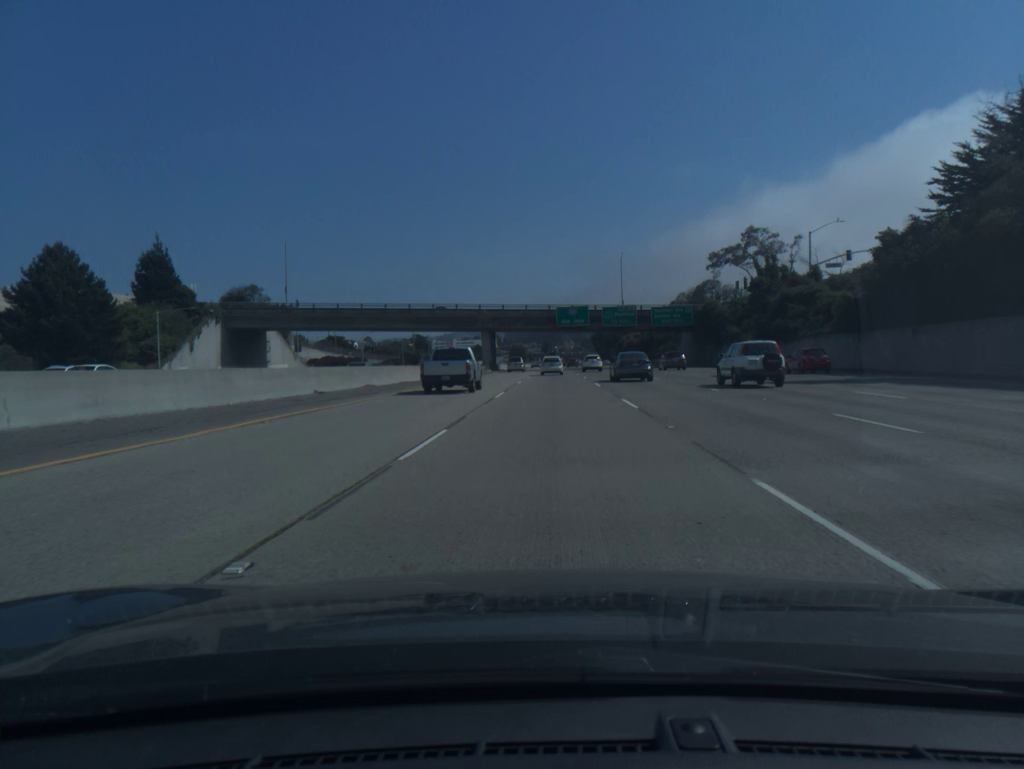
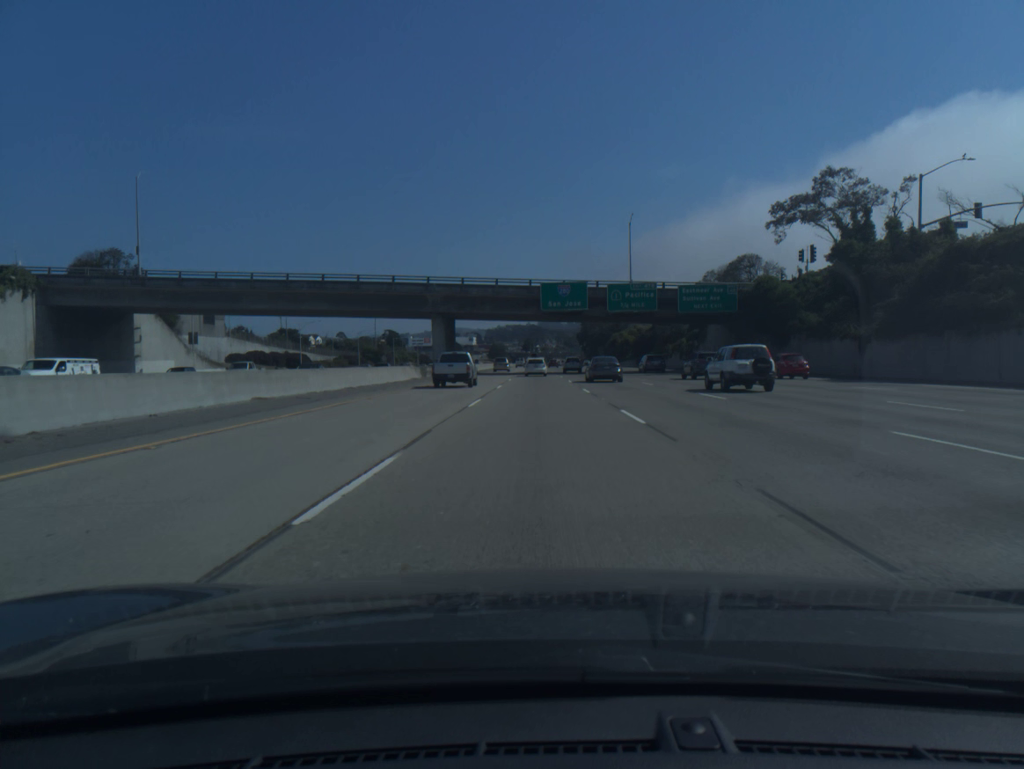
(+0.5, +32.9) m; +1°
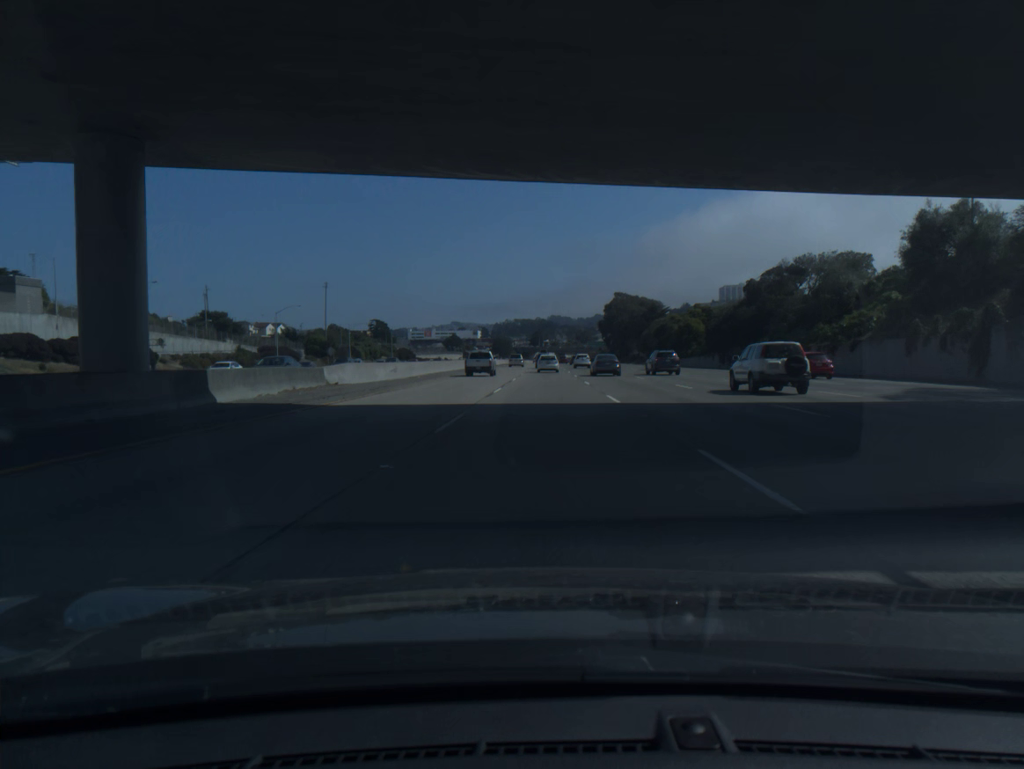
(-0.3, +66.8) m; -1°
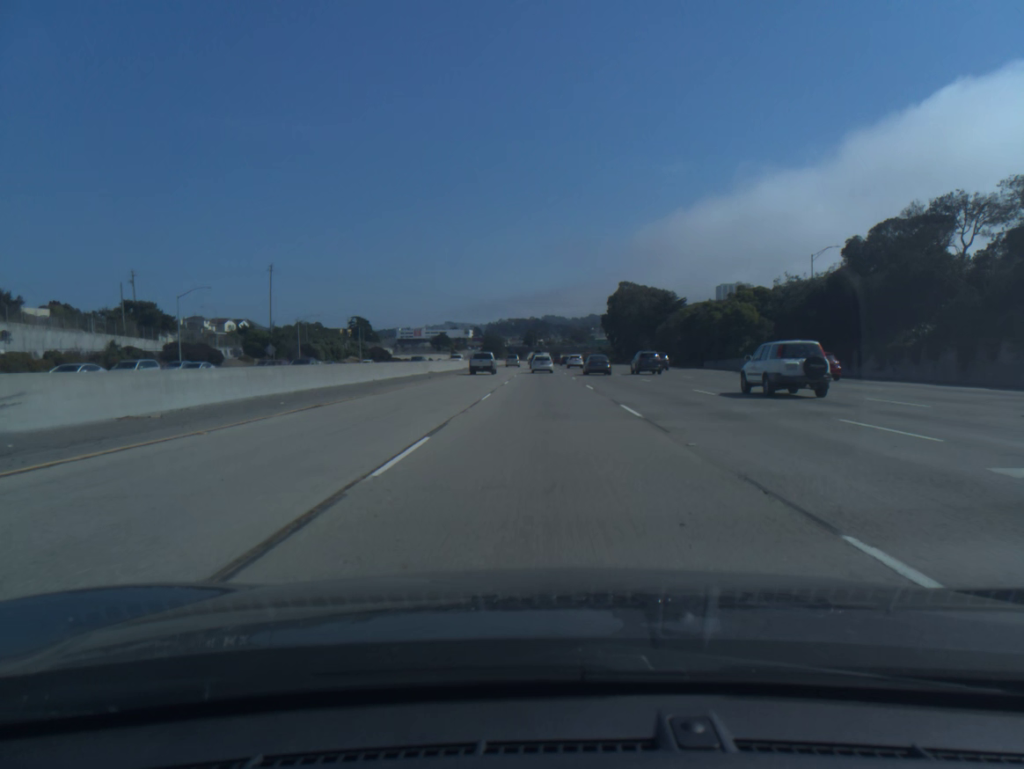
(+0.1, +34.0) m; 0°
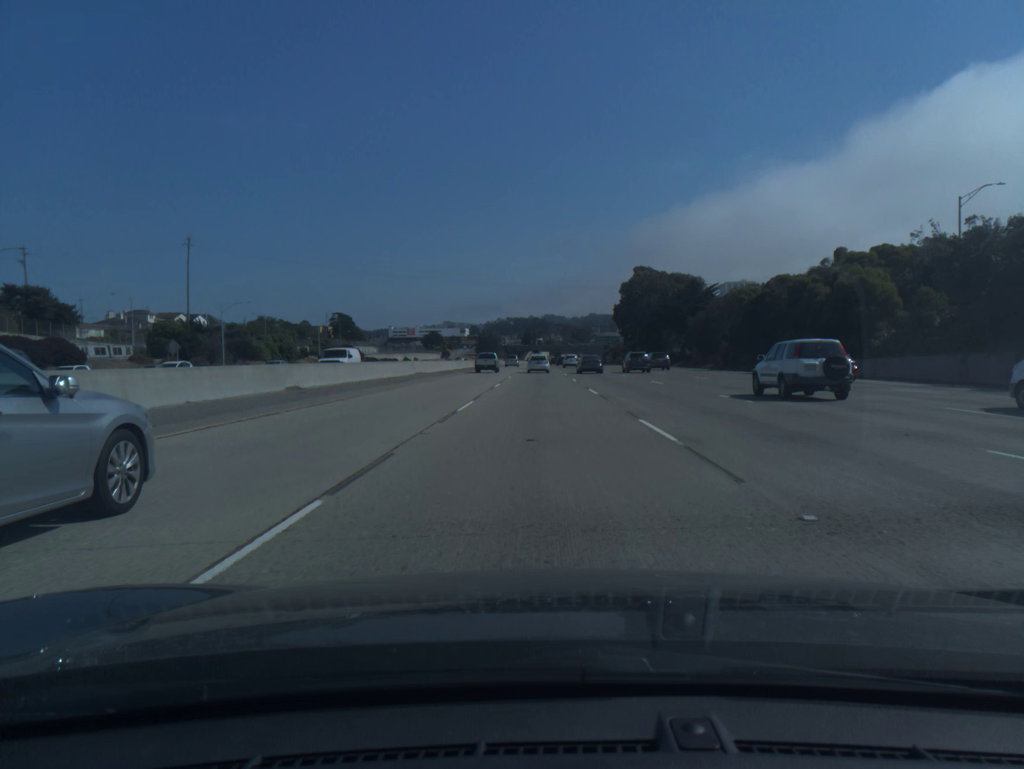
(+0.1, +34.1) m; 0°
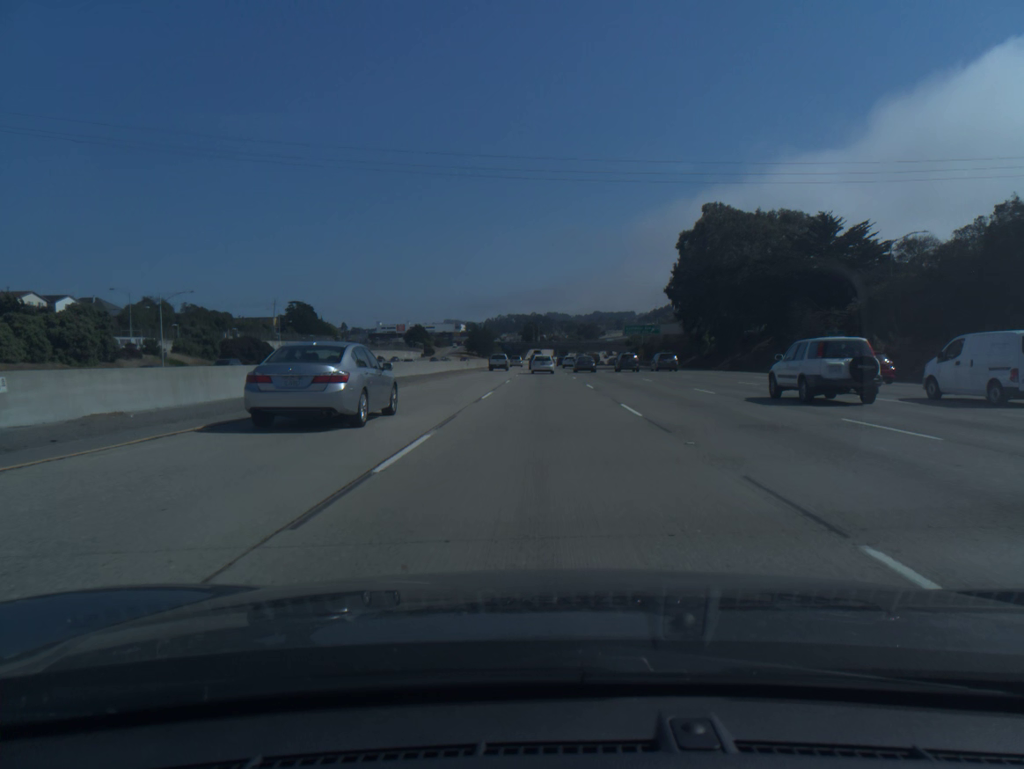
(-0.4, +67.9) m; 0°
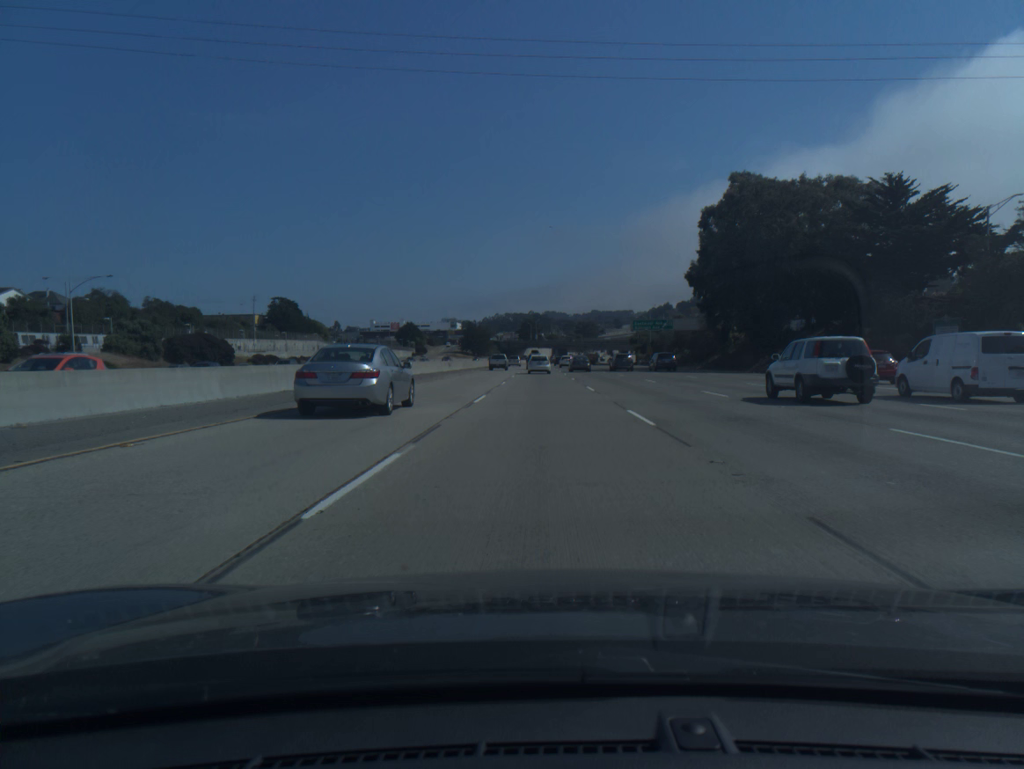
(0.0, +16.9) m; 0°
